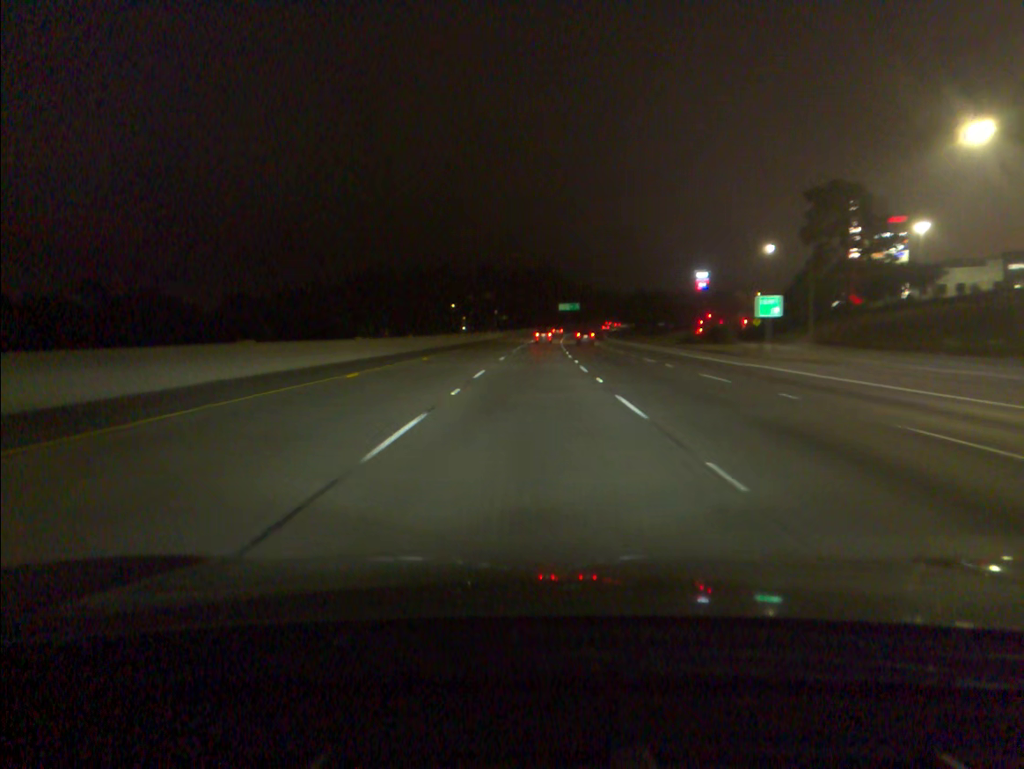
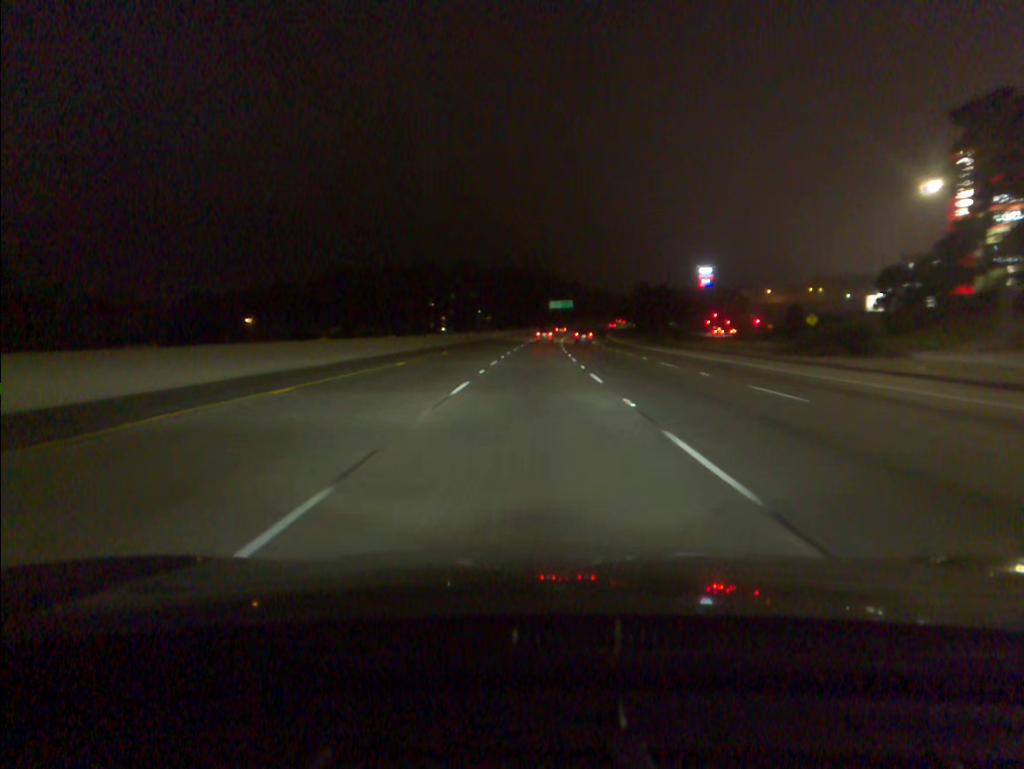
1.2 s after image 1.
(+0.3, +35.5) m; +1°
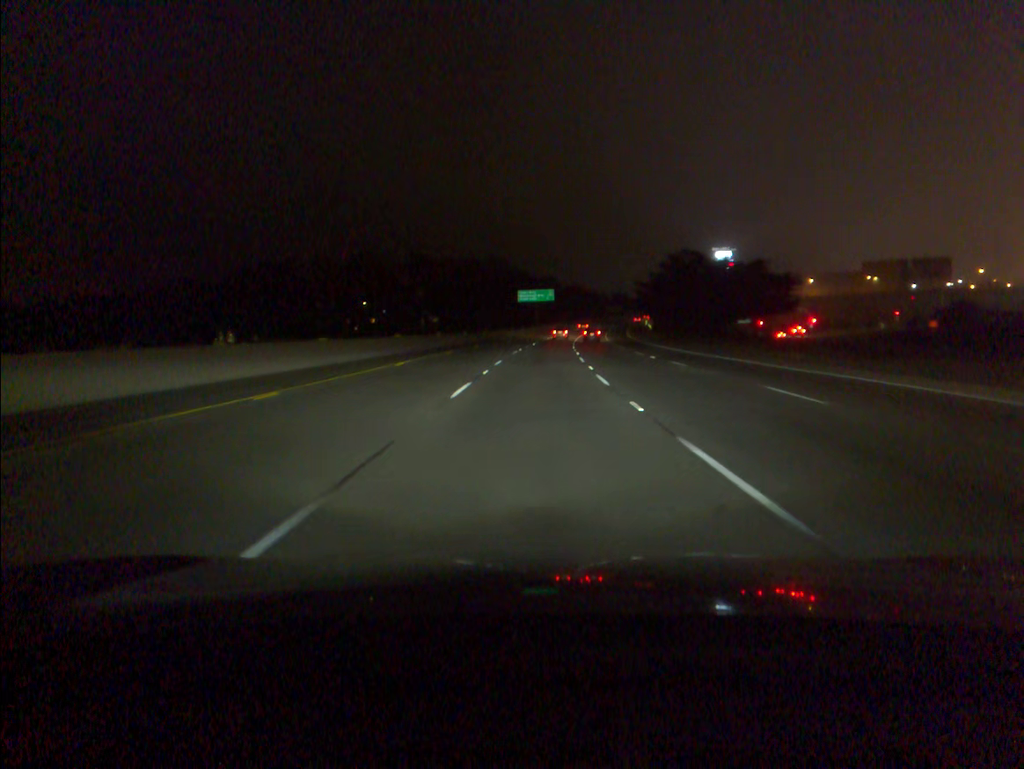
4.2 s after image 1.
(+1.7, +88.8) m; +2°
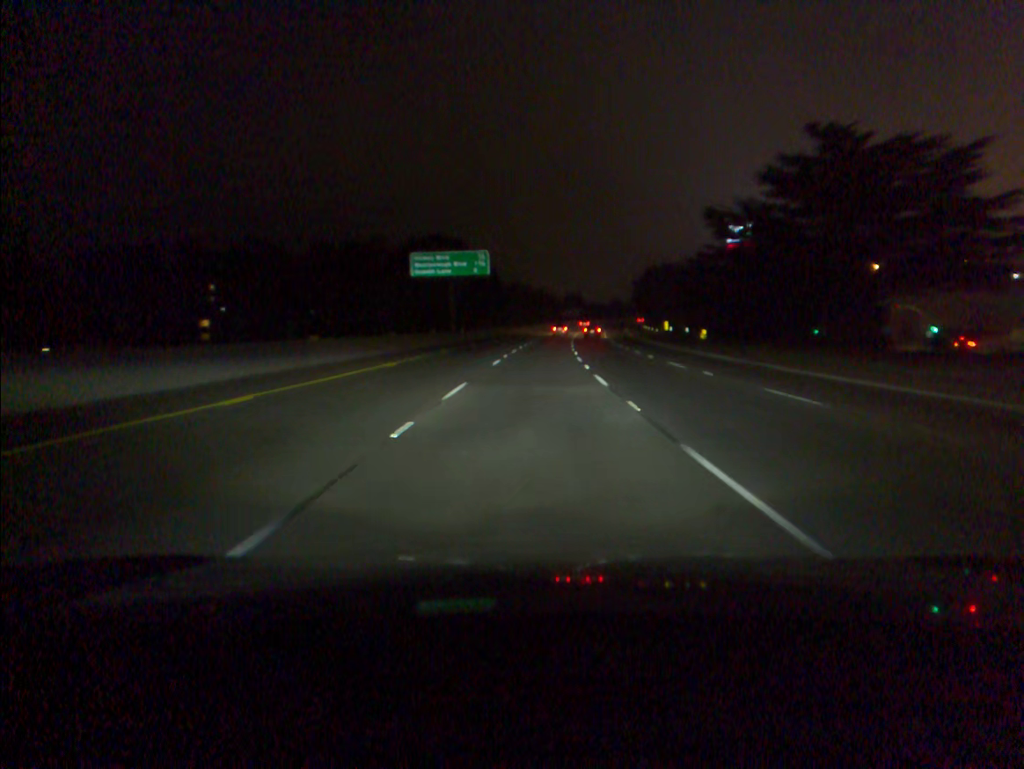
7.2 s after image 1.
(+3.3, +88.3) m; +4°
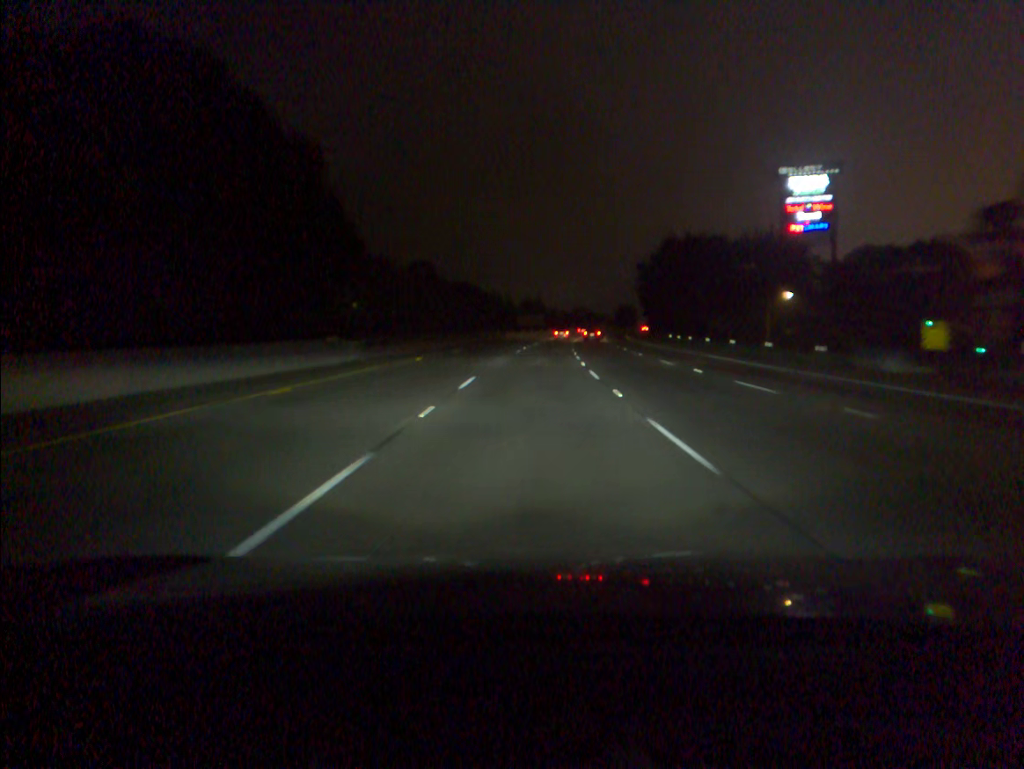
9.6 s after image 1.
(+2.0, +70.2) m; +3°
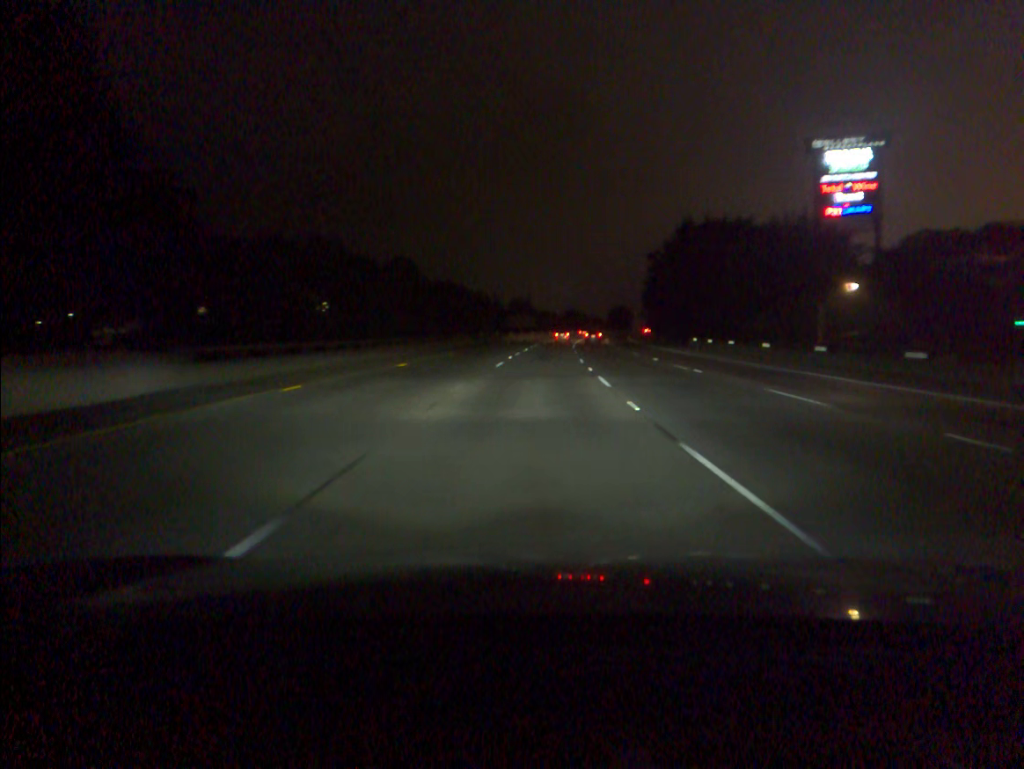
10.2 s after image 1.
(+0.1, +17.5) m; +1°
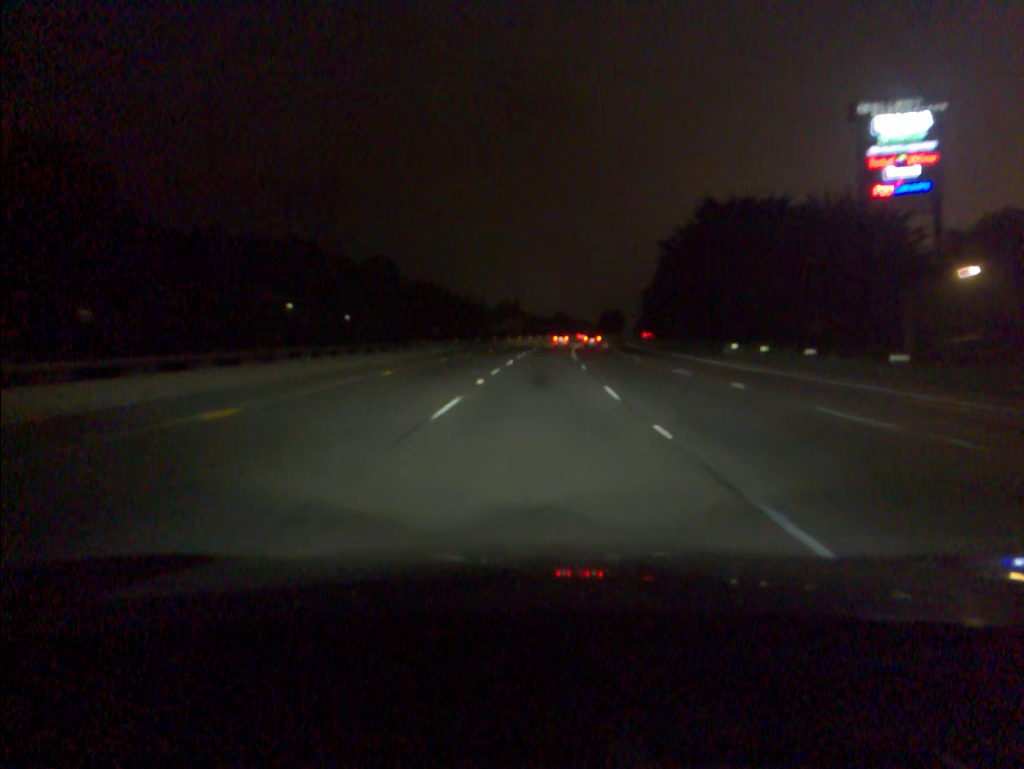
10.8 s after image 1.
(+0.1, +17.4) m; +1°
